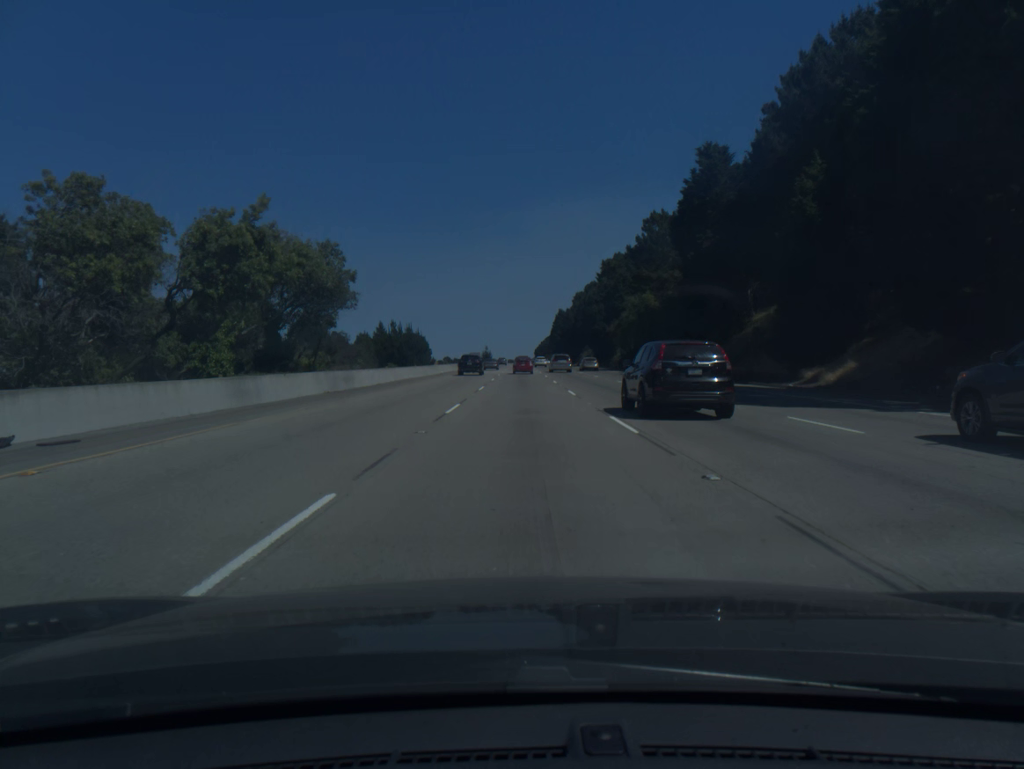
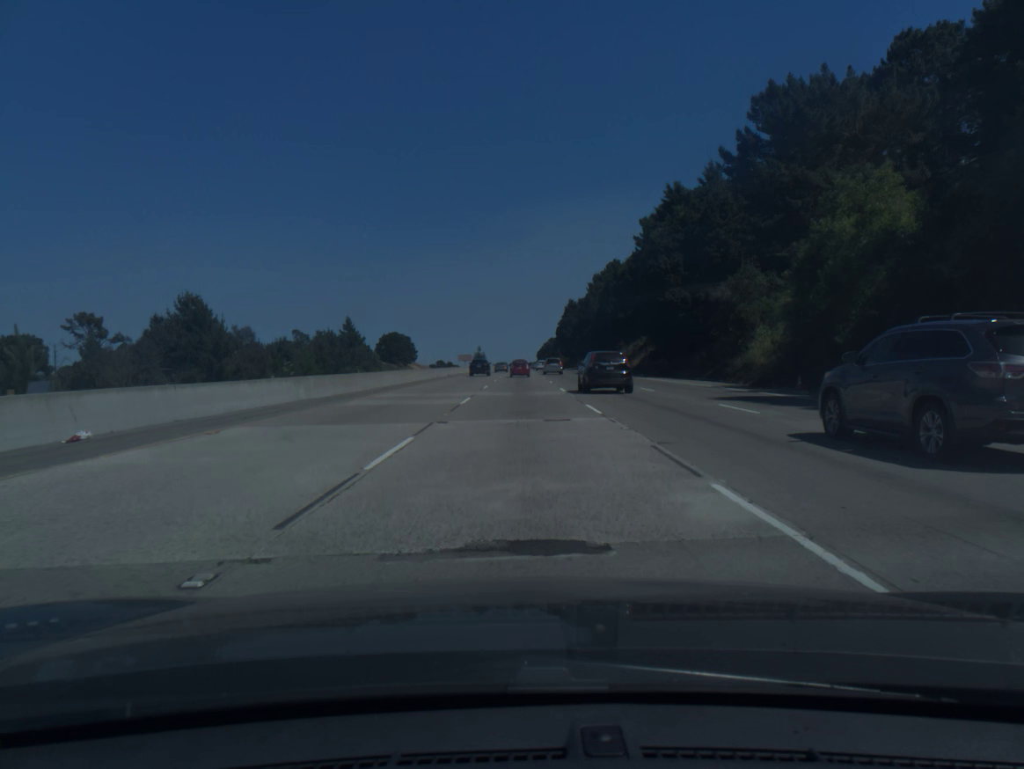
(0.0, +67.5) m; 0°
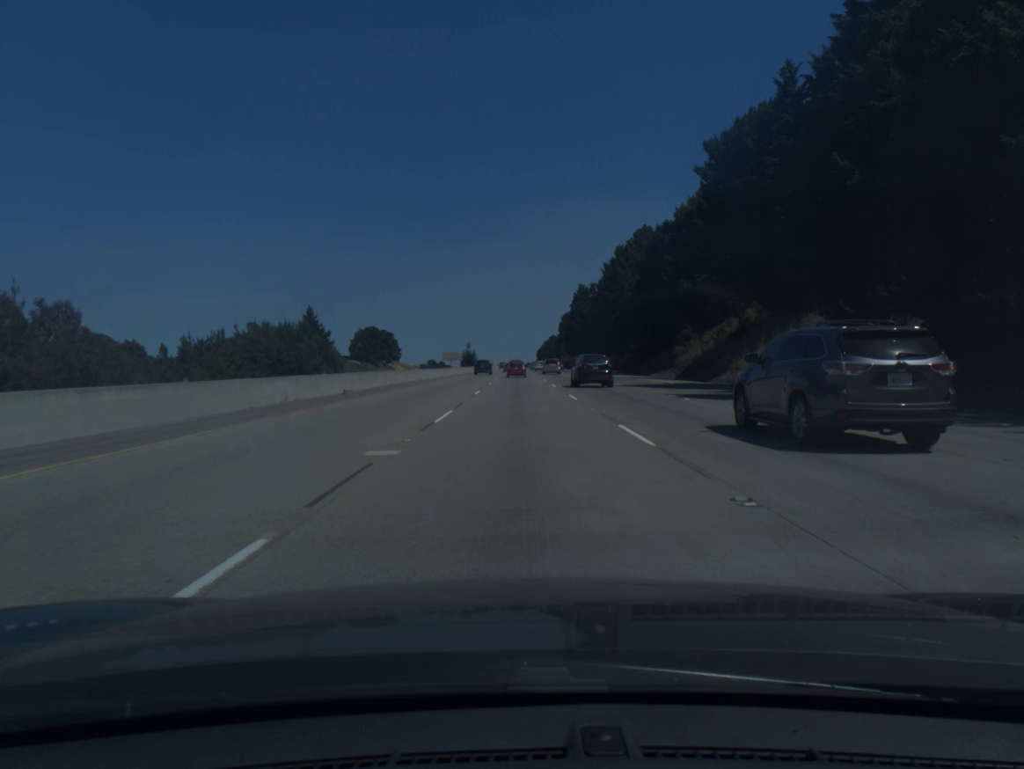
(+0.1, +51.1) m; 0°
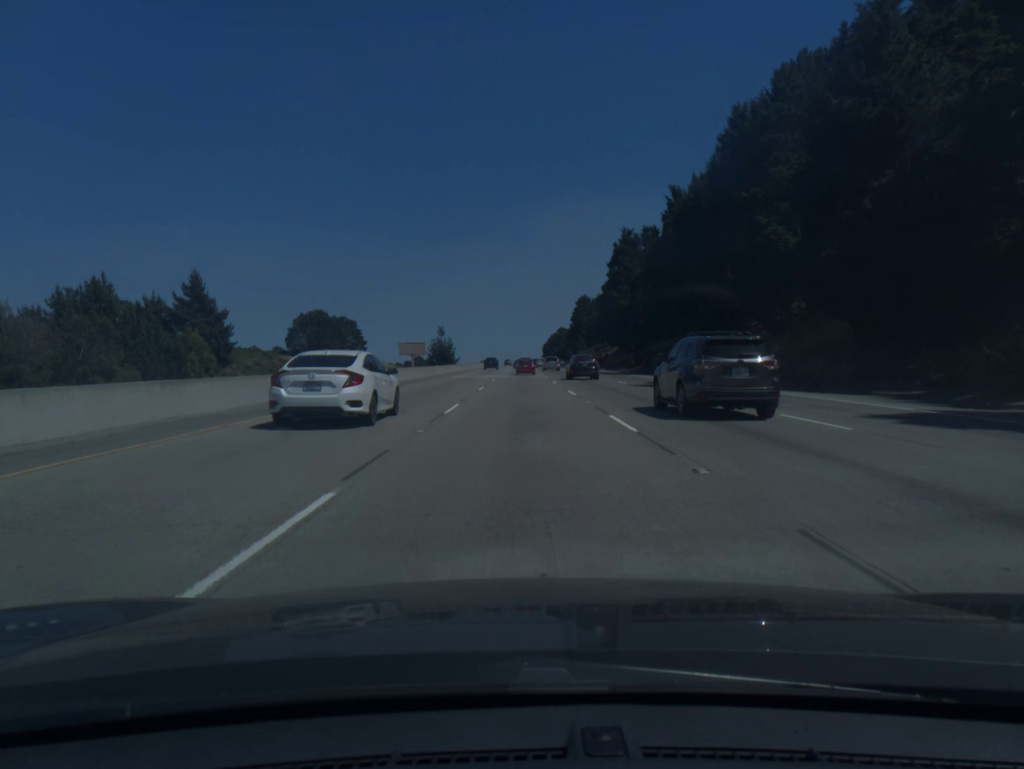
(-0.1, +86.1) m; 0°
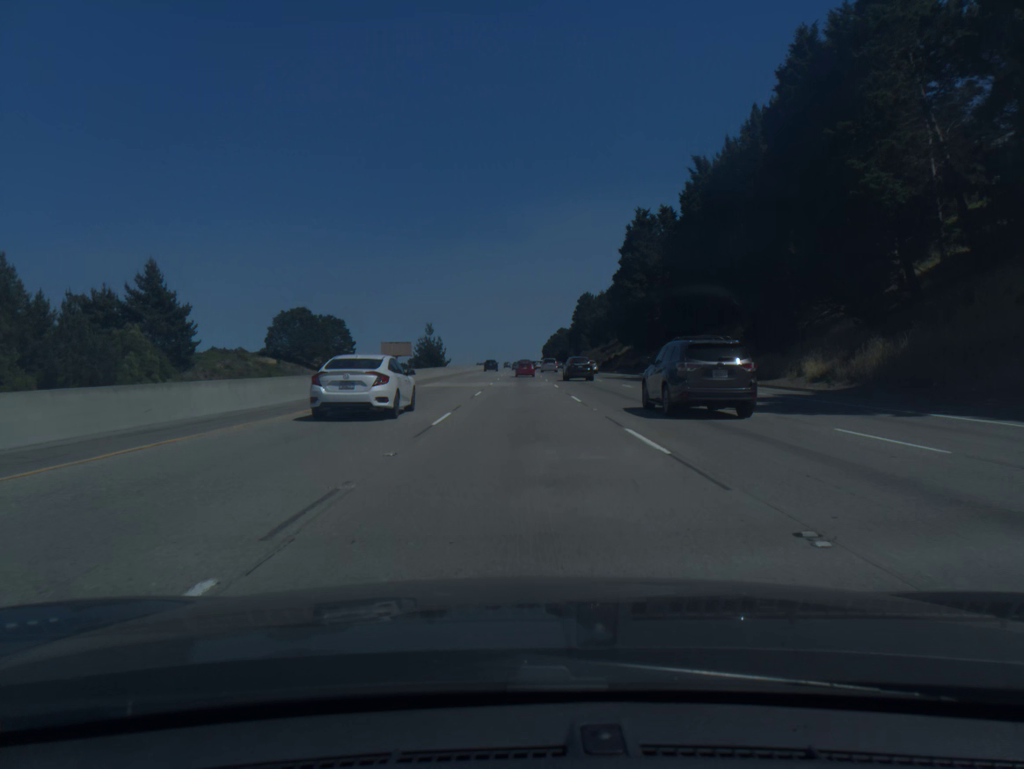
(0.0, +17.3) m; 0°
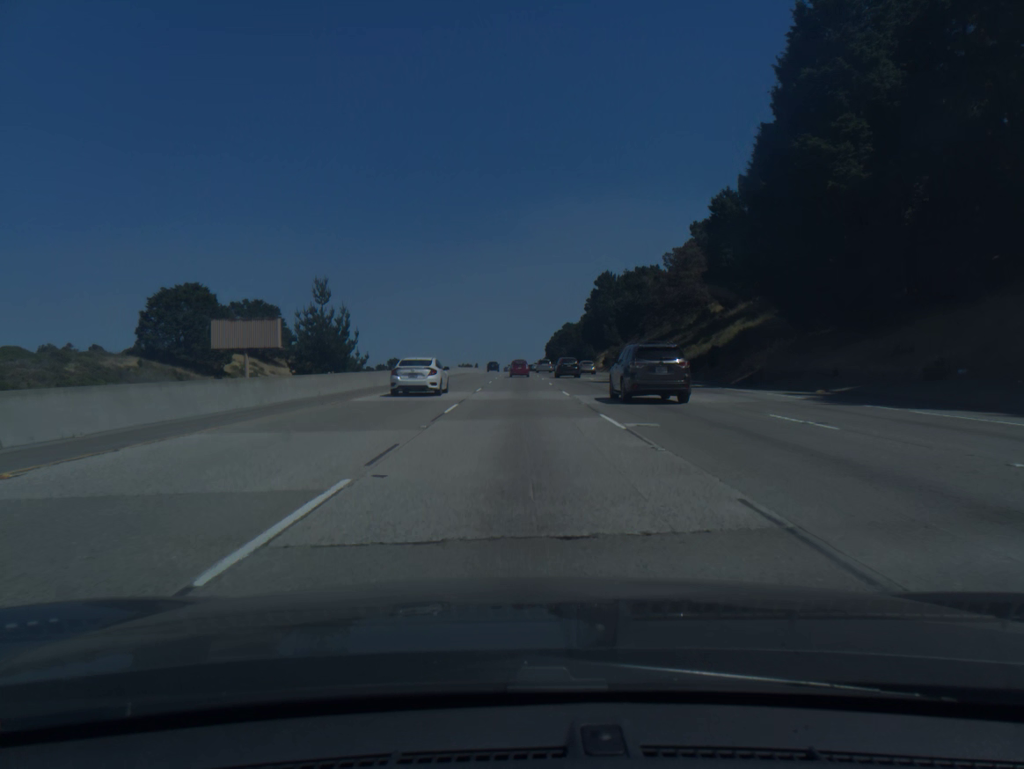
(+0.1, +69.6) m; 0°
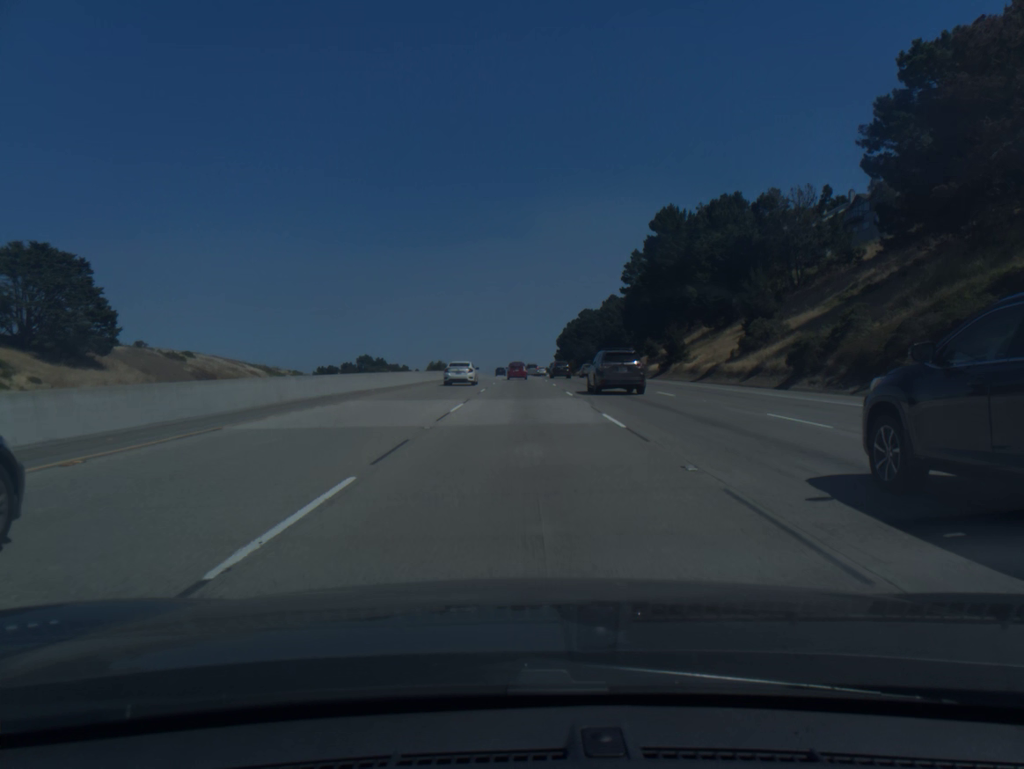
(-0.2, +87.4) m; 0°
